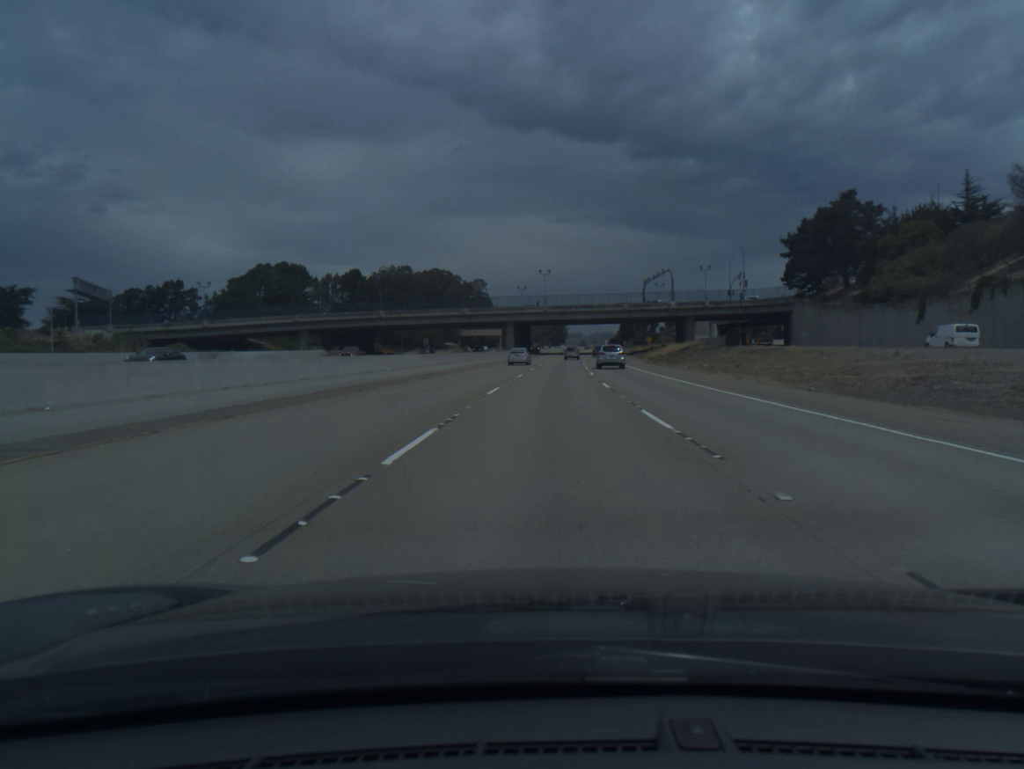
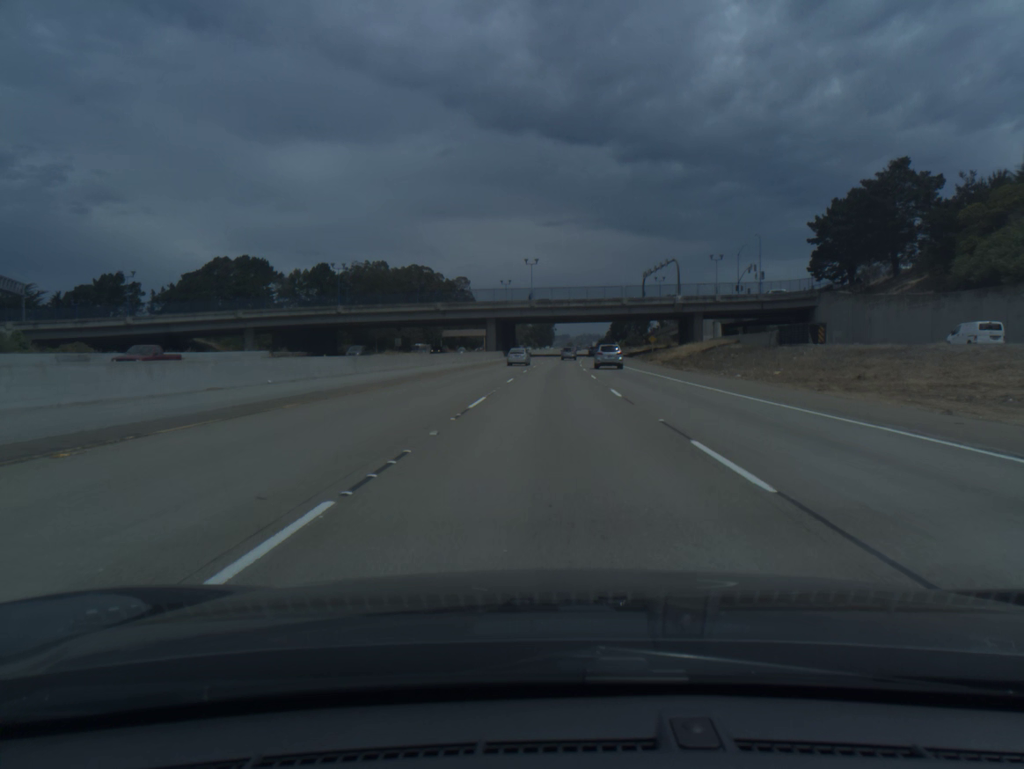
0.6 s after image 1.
(+0.2, +19.7) m; +1°
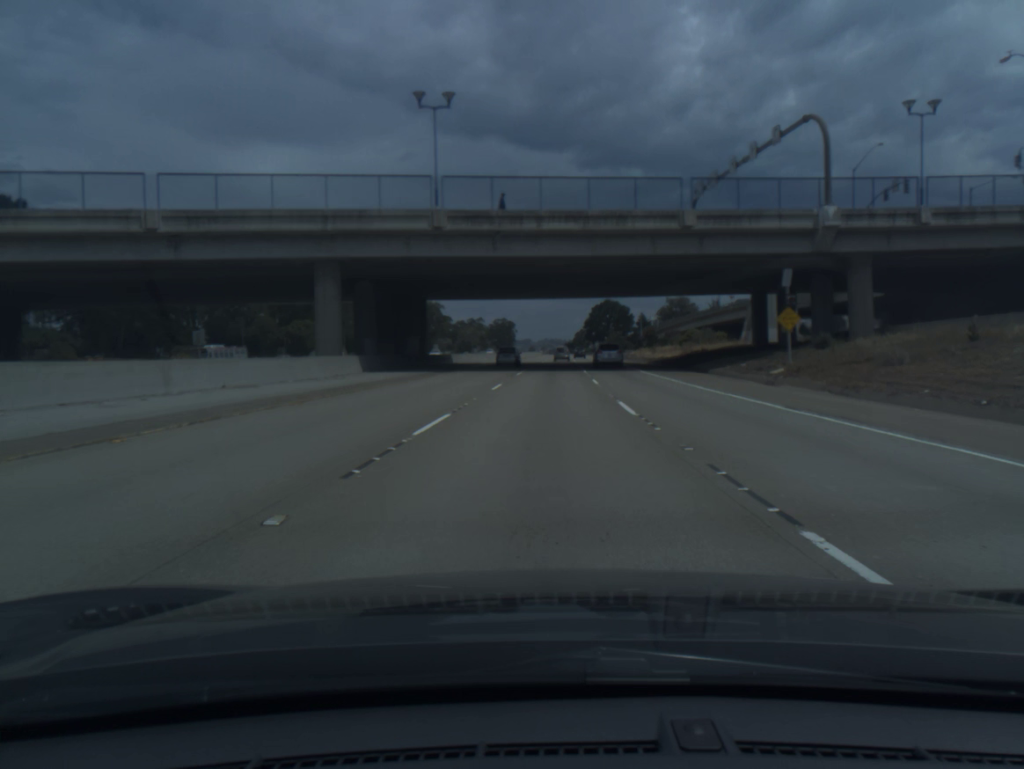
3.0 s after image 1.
(+2.2, +78.5) m; +3°
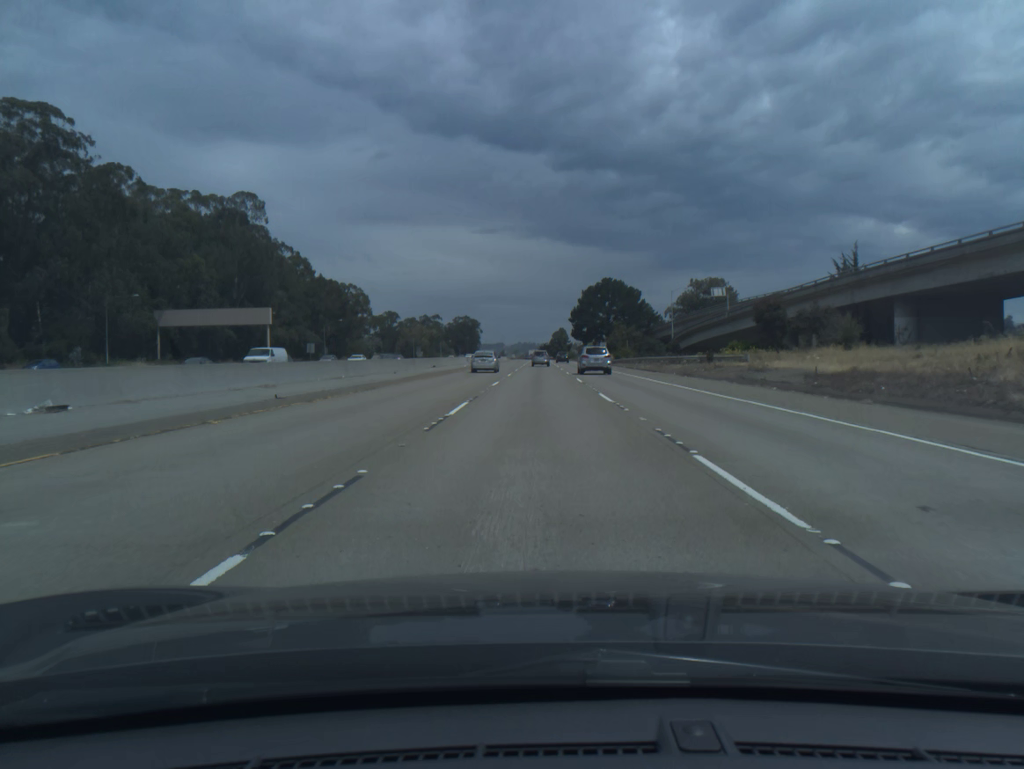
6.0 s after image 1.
(+2.2, +97.5) m; +2°
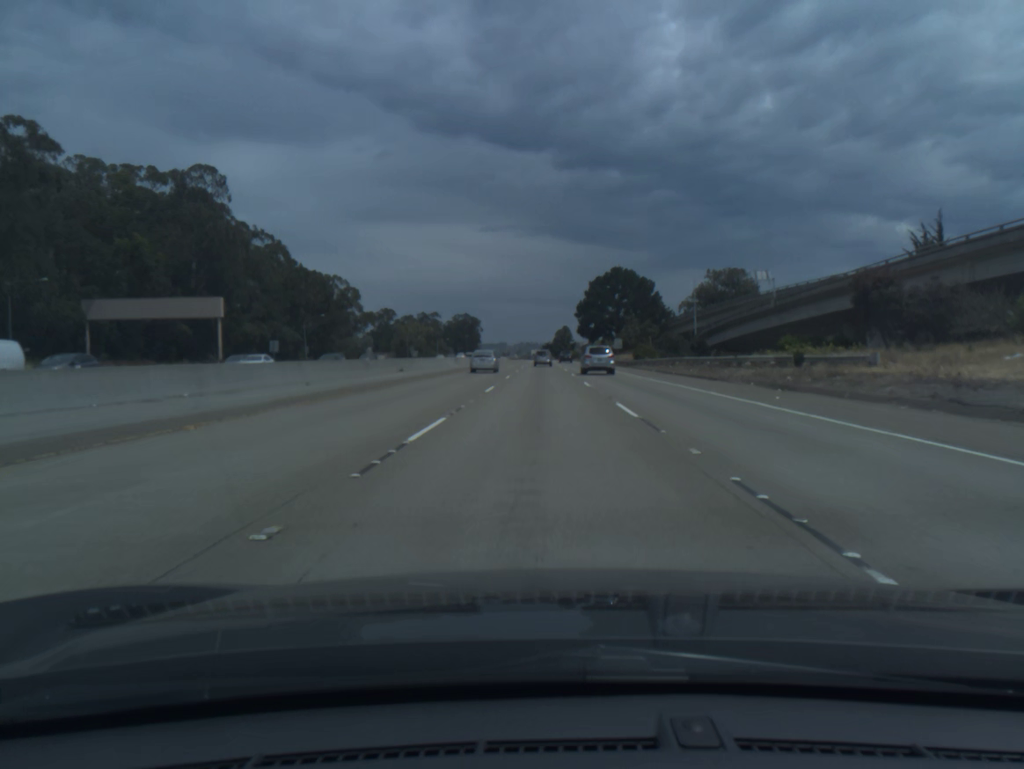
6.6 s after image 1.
(0.0, +19.4) m; 0°
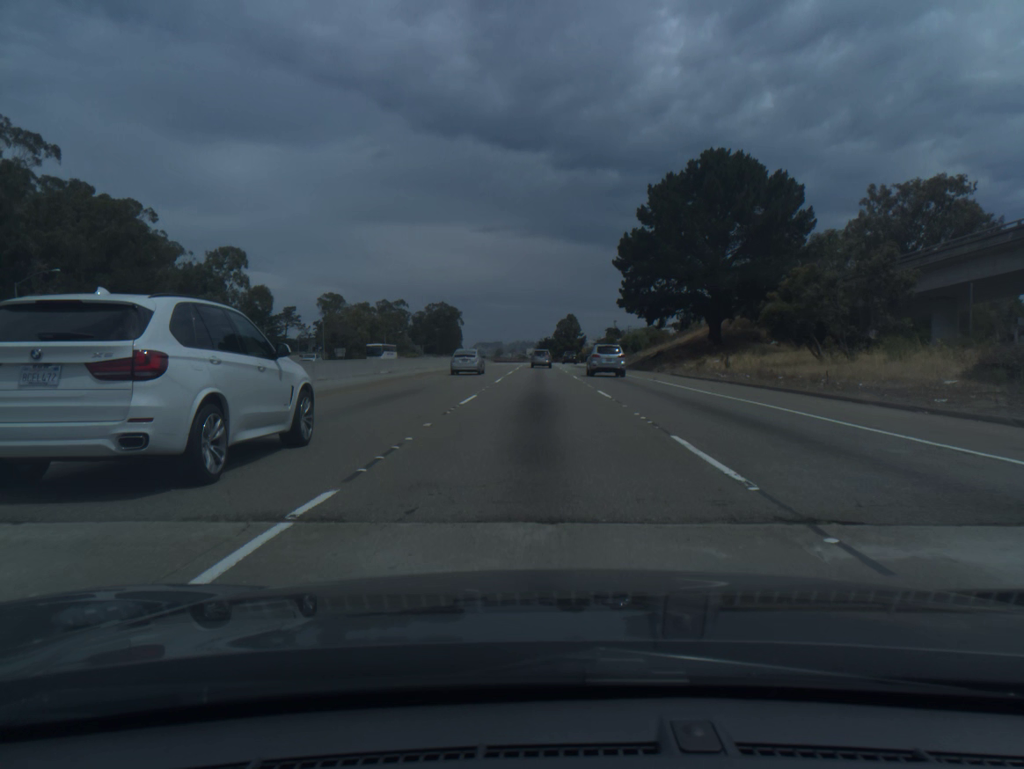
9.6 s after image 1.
(+0.1, +95.0) m; 0°
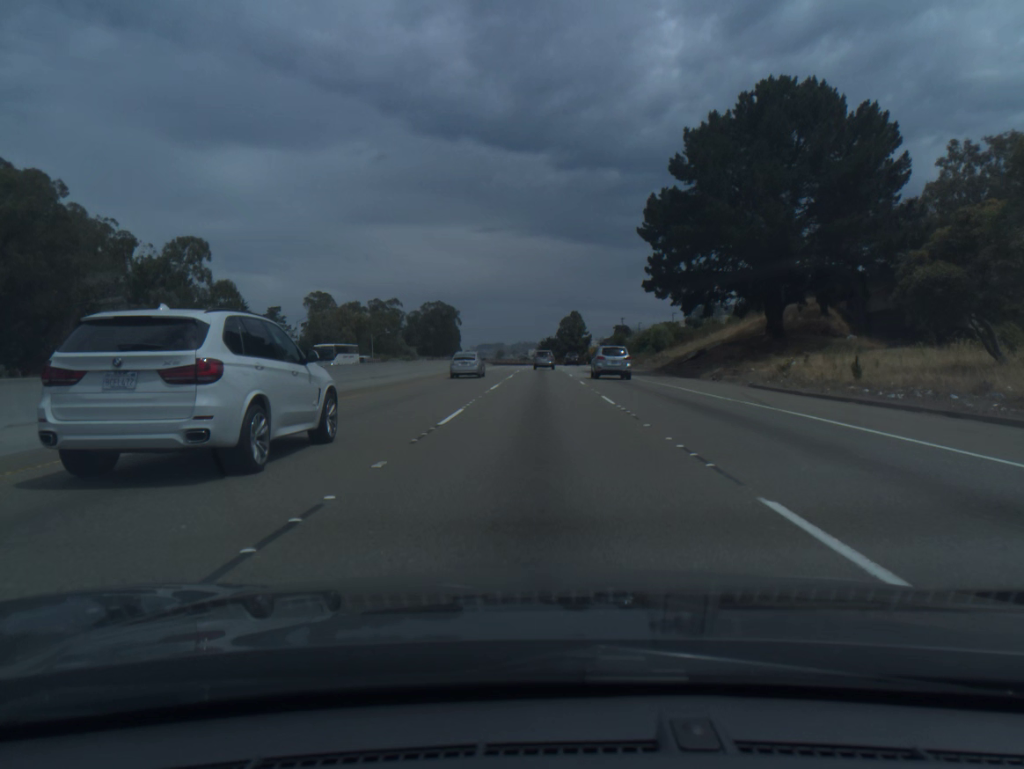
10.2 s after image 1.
(0.0, +18.5) m; 0°
